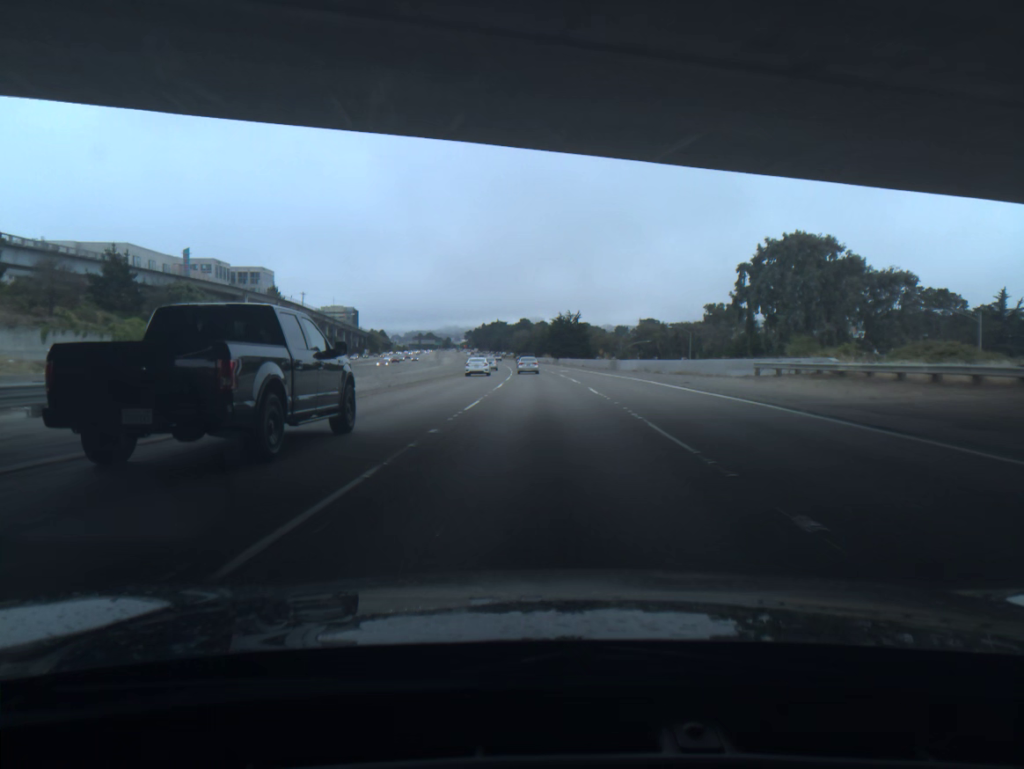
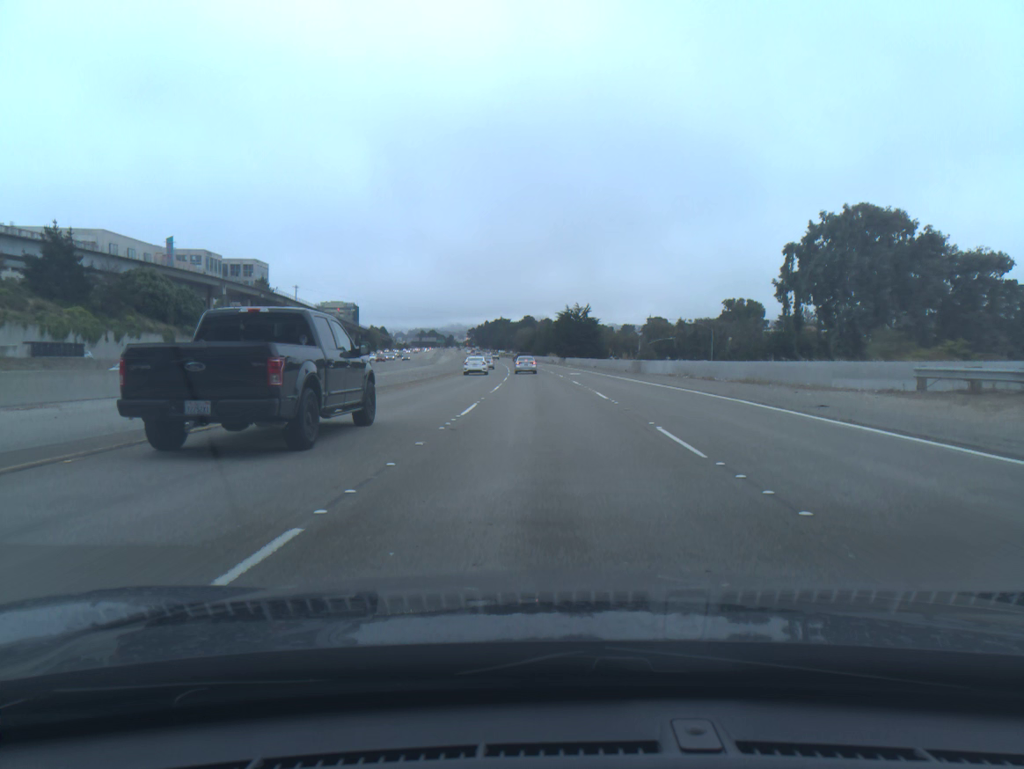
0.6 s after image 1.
(0.0, +16.4) m; 0°
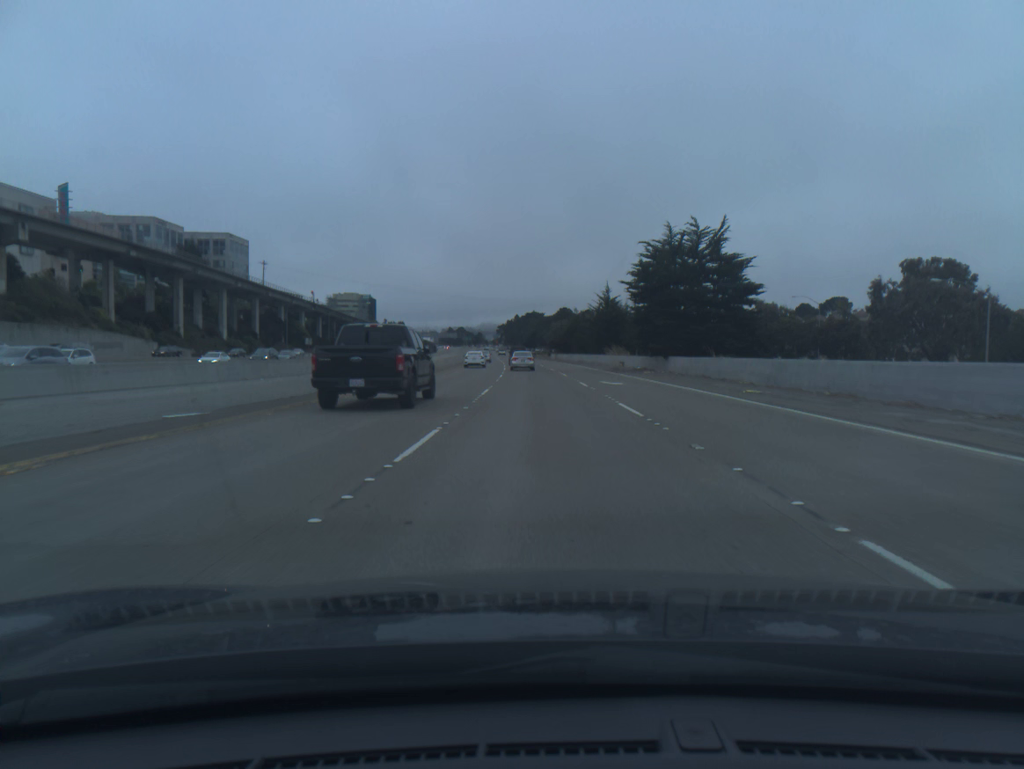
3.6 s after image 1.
(-1.7, +80.3) m; -3°
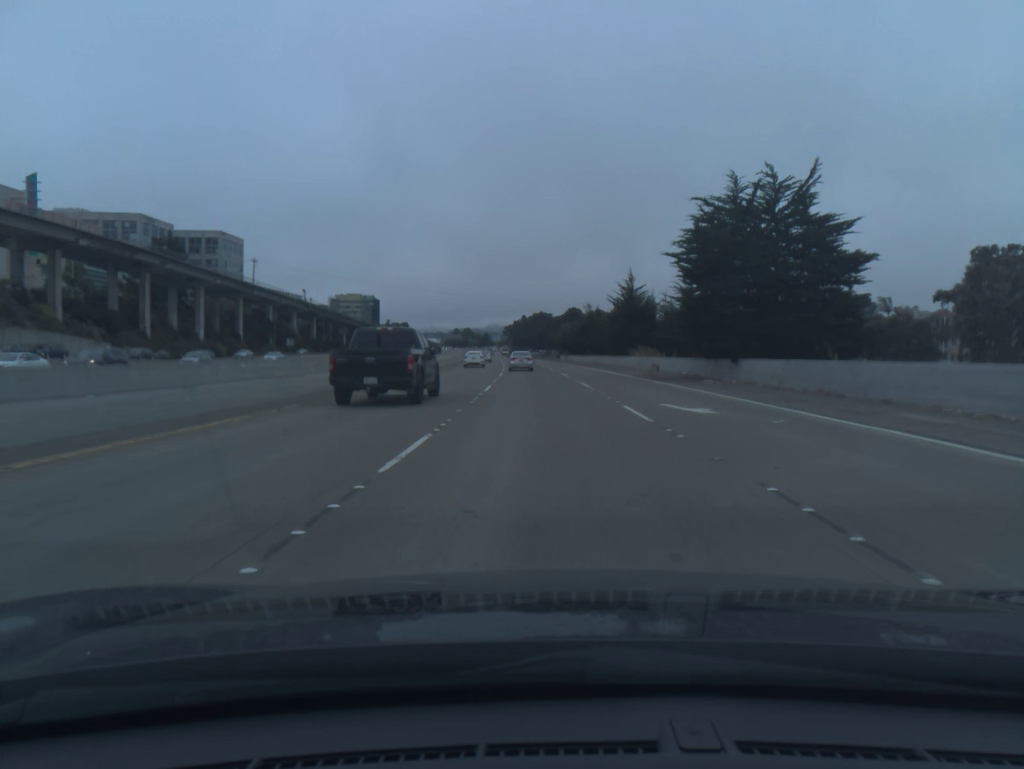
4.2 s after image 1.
(-0.1, +15.7) m; -1°
